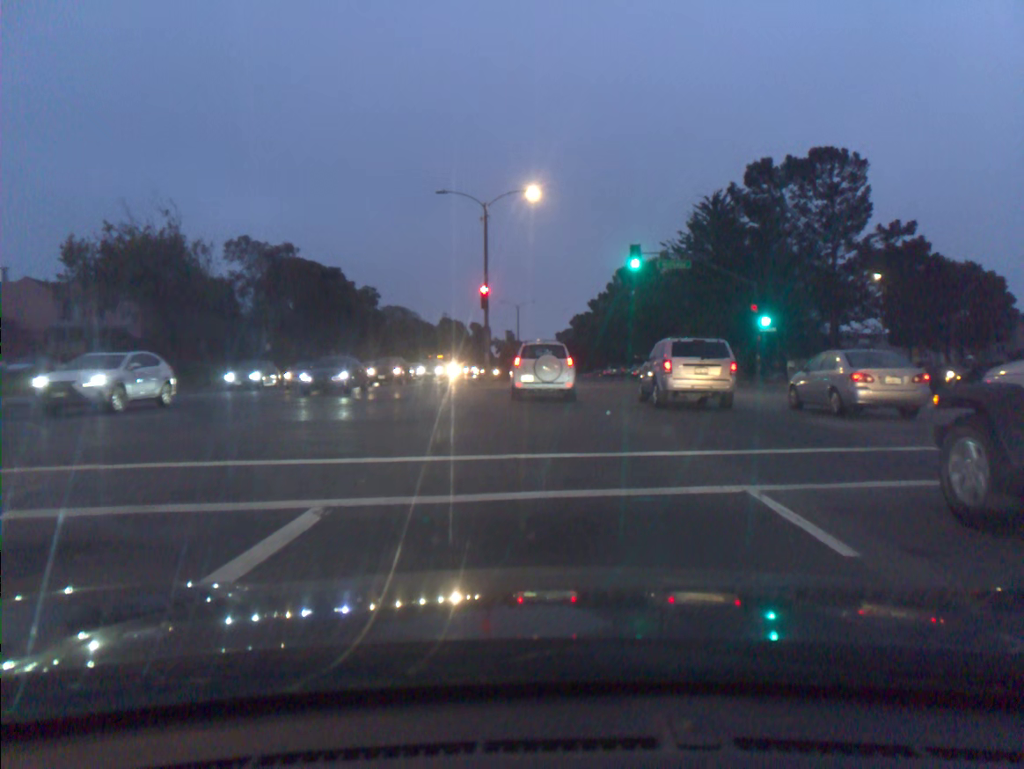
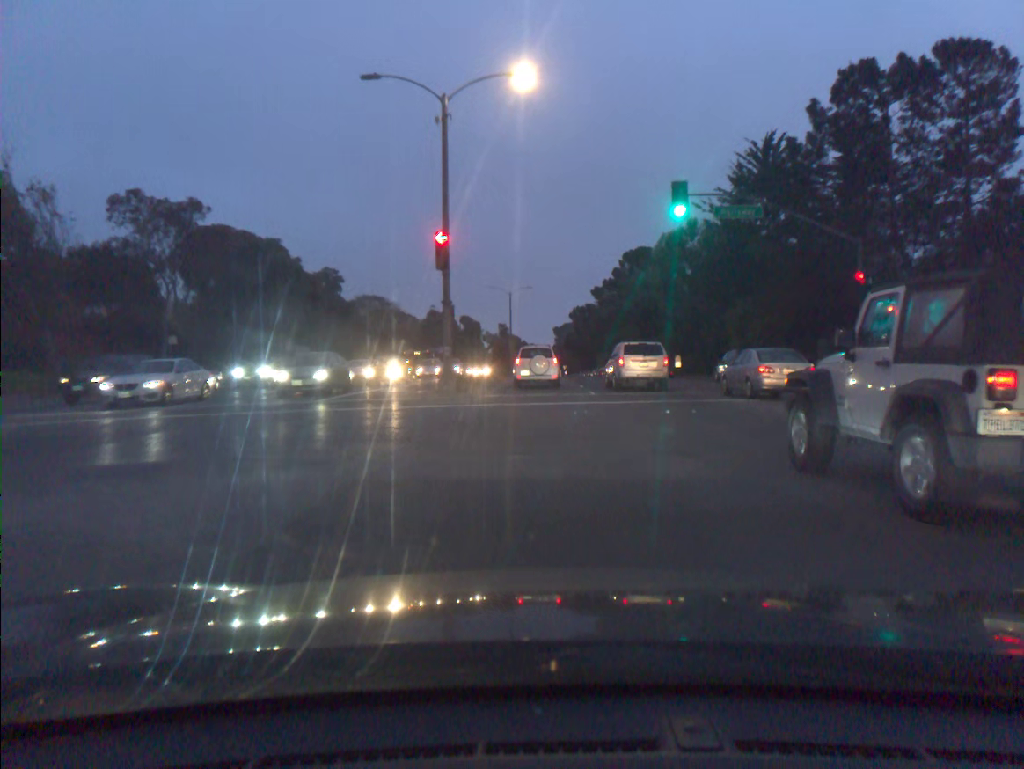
(0.0, +14.4) m; +1°
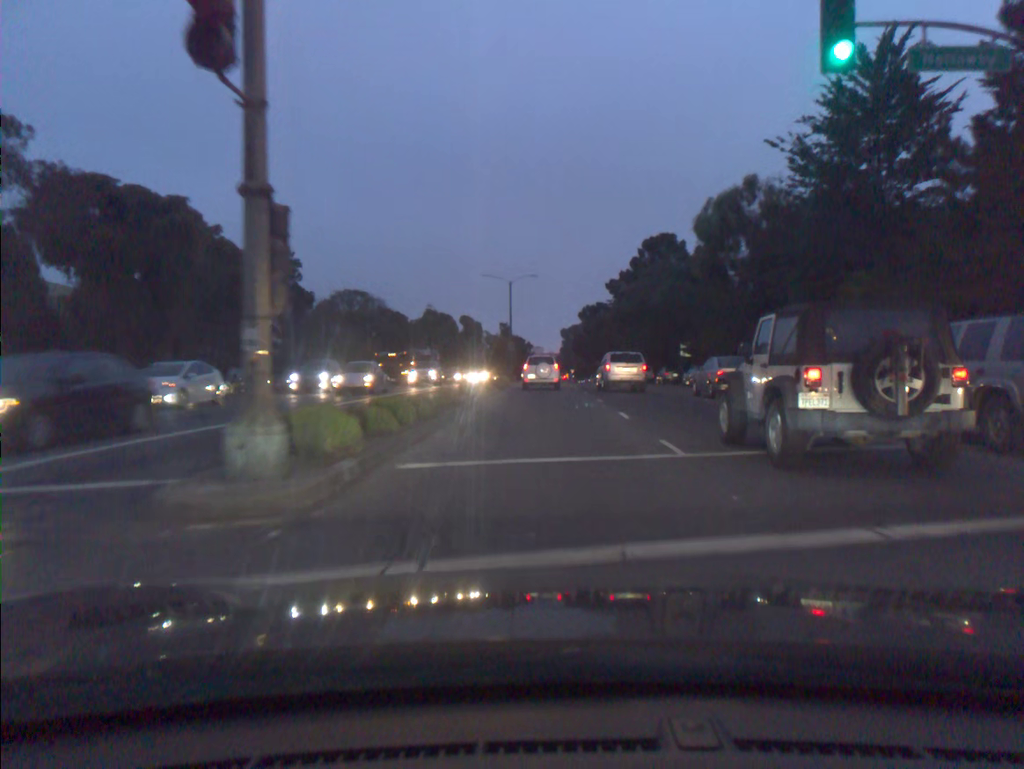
(-0.2, +14.9) m; -1°
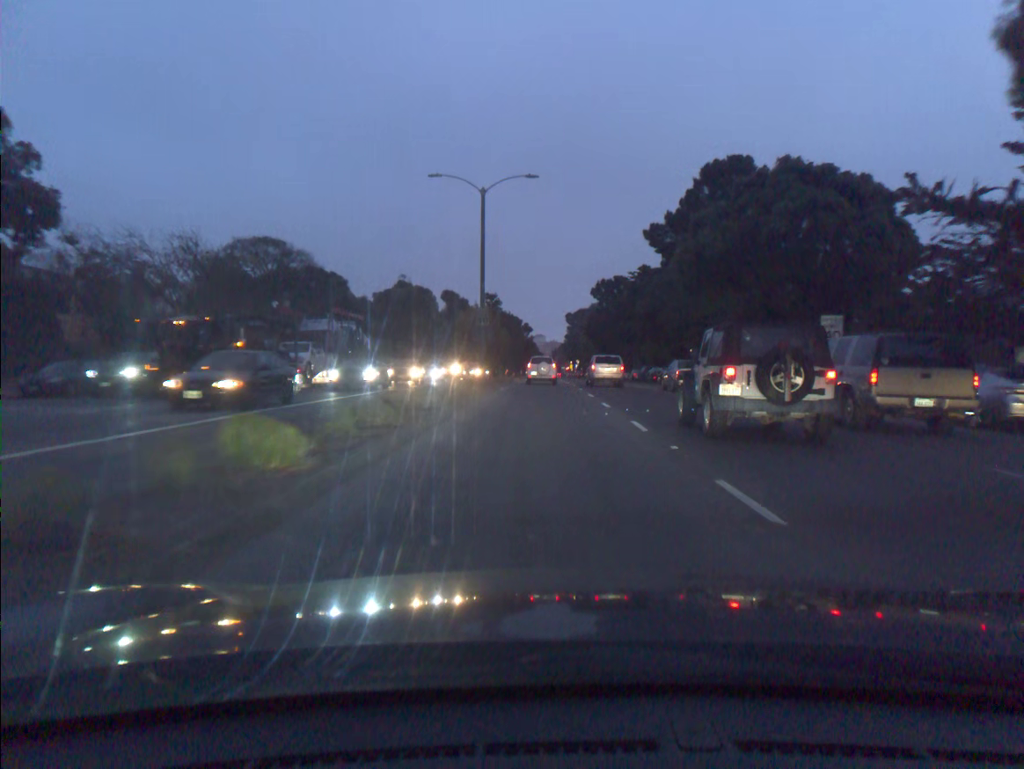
(0.0, +32.0) m; 0°
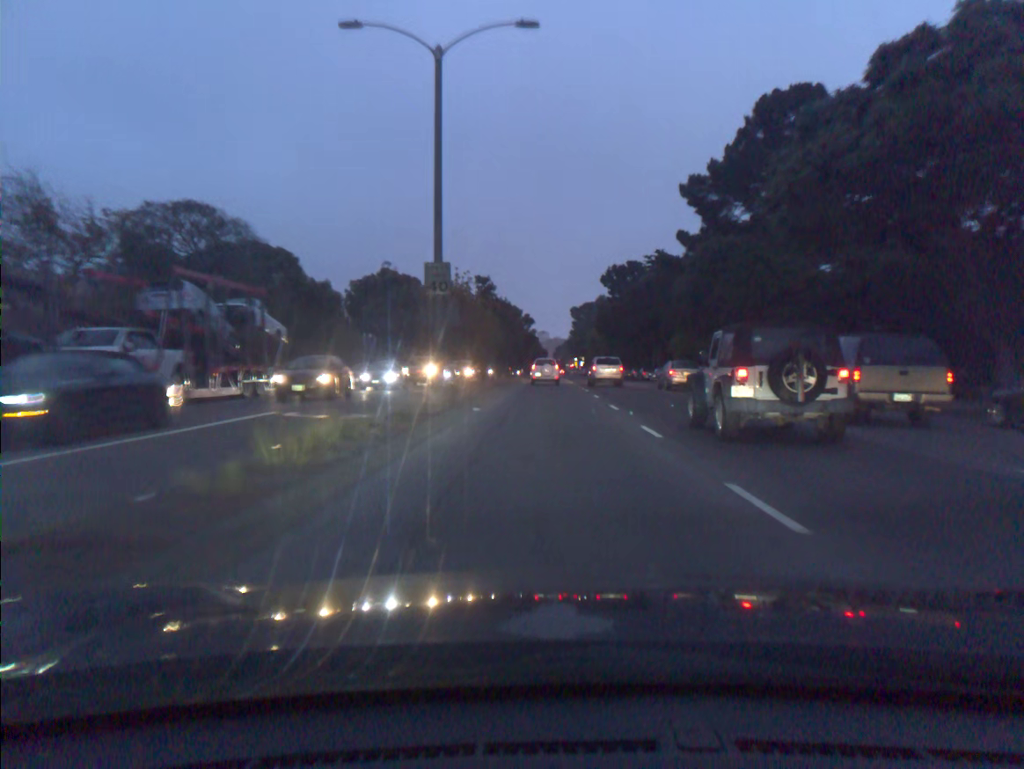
(0.0, +15.0) m; 0°
